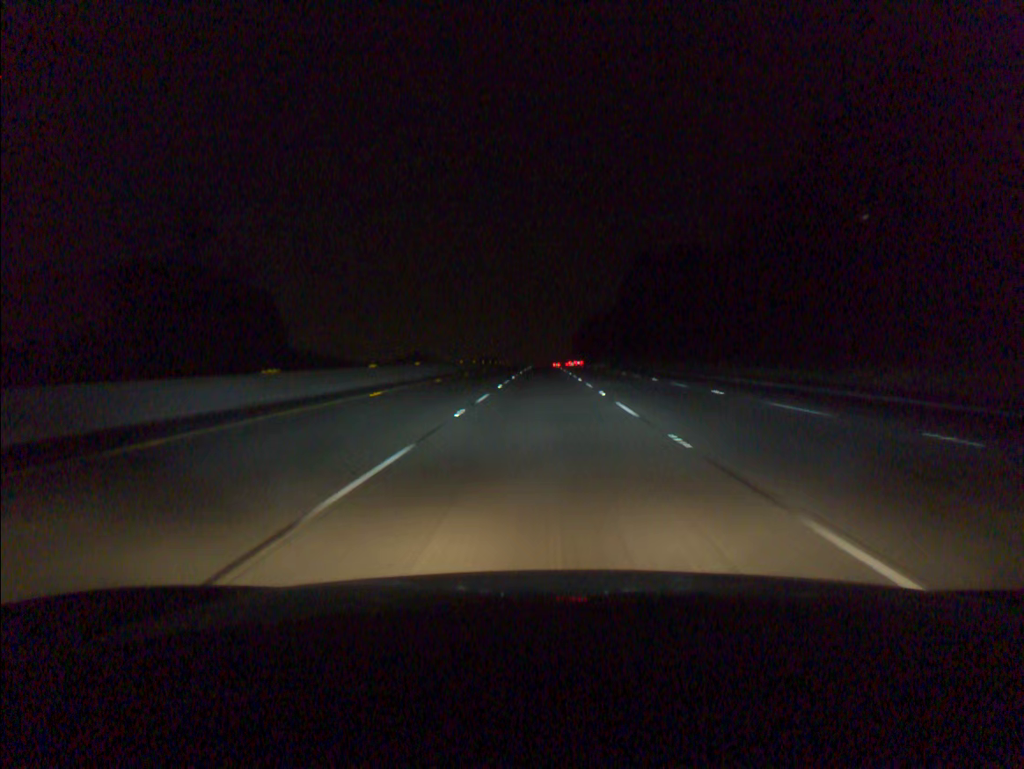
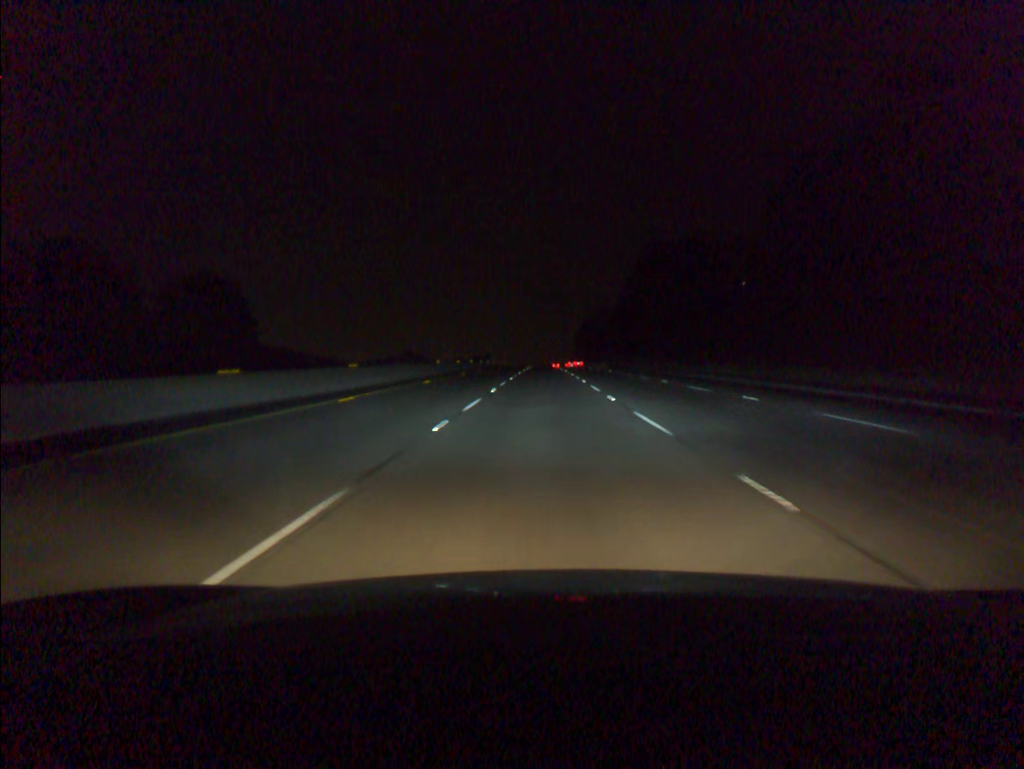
(0.0, +18.3) m; 0°
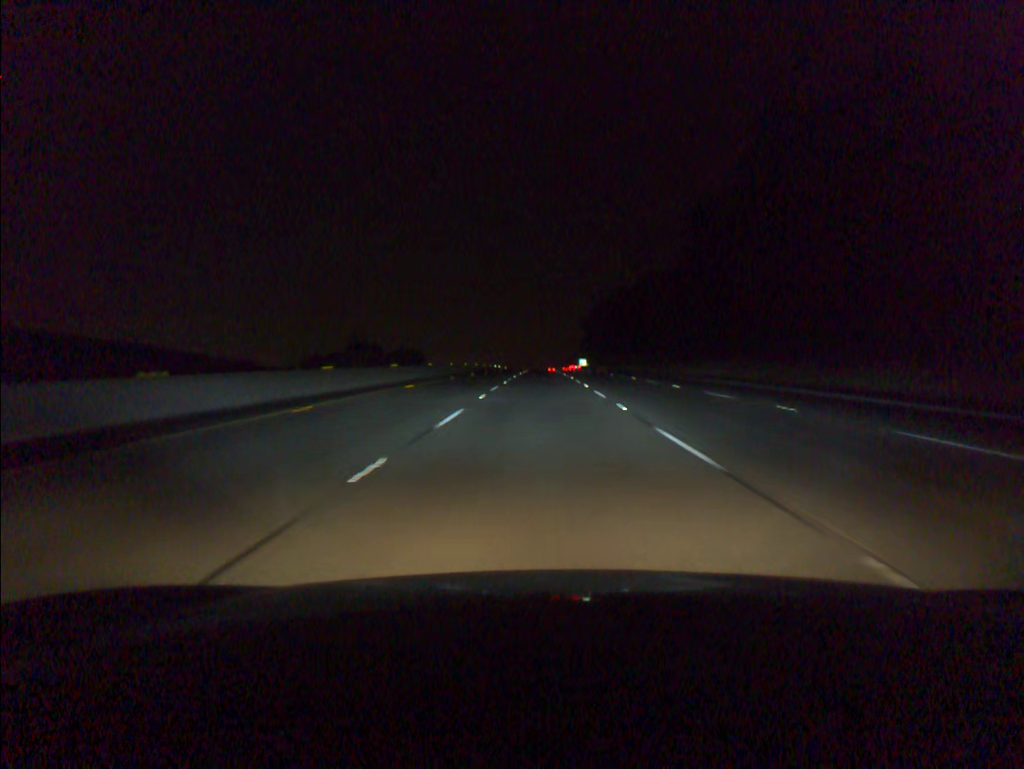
(+0.1, +91.4) m; 0°
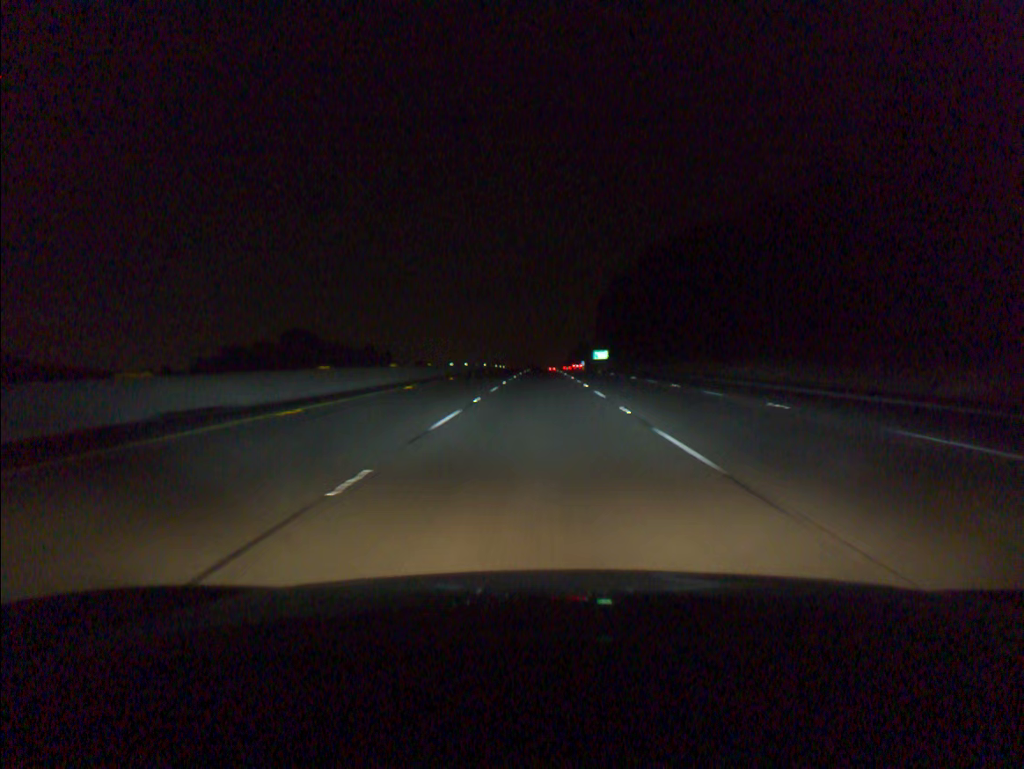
(0.0, +73.3) m; 0°
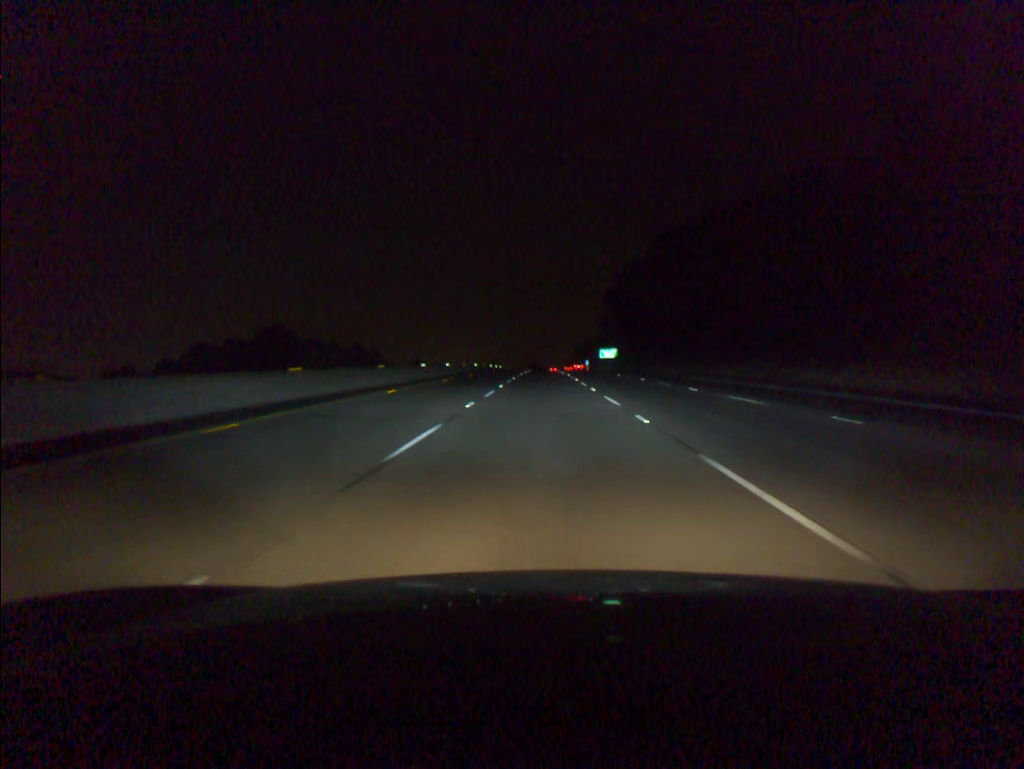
(0.0, +18.4) m; 0°
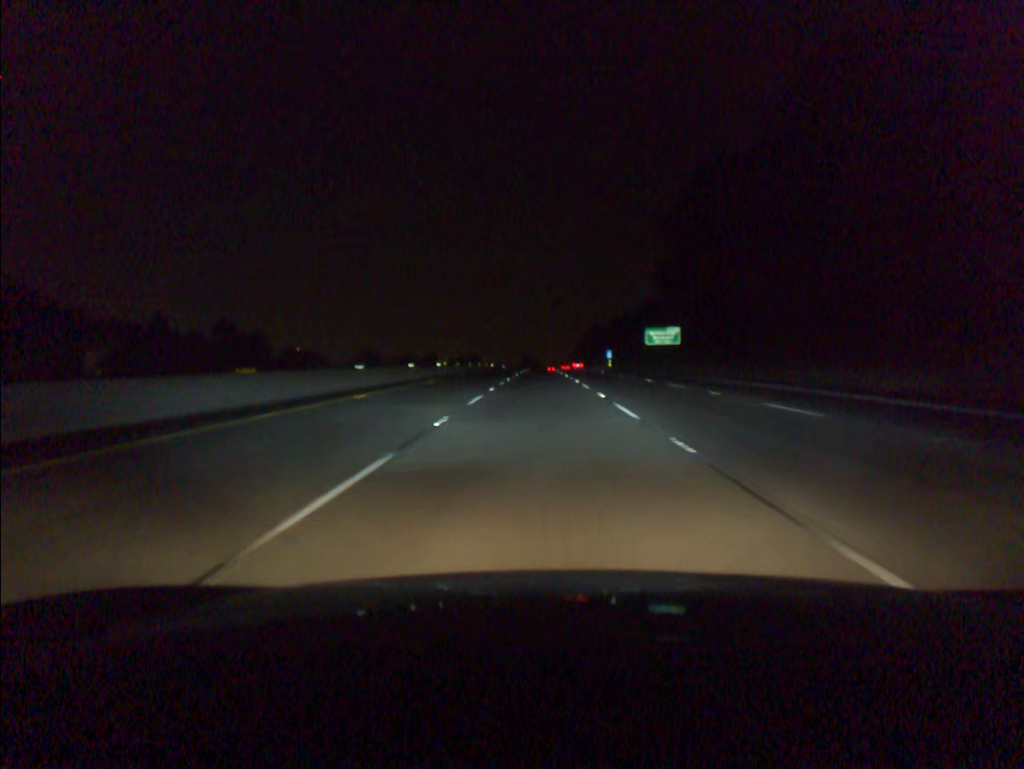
(+0.2, +92.2) m; 0°
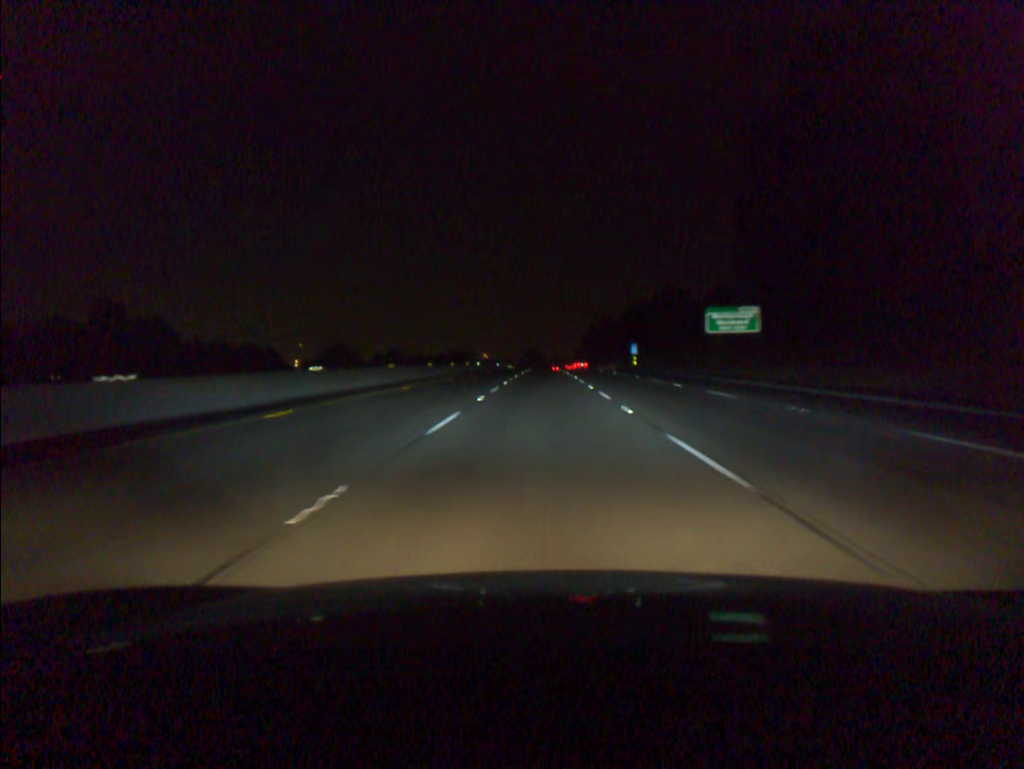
(-0.1, +37.0) m; 0°
